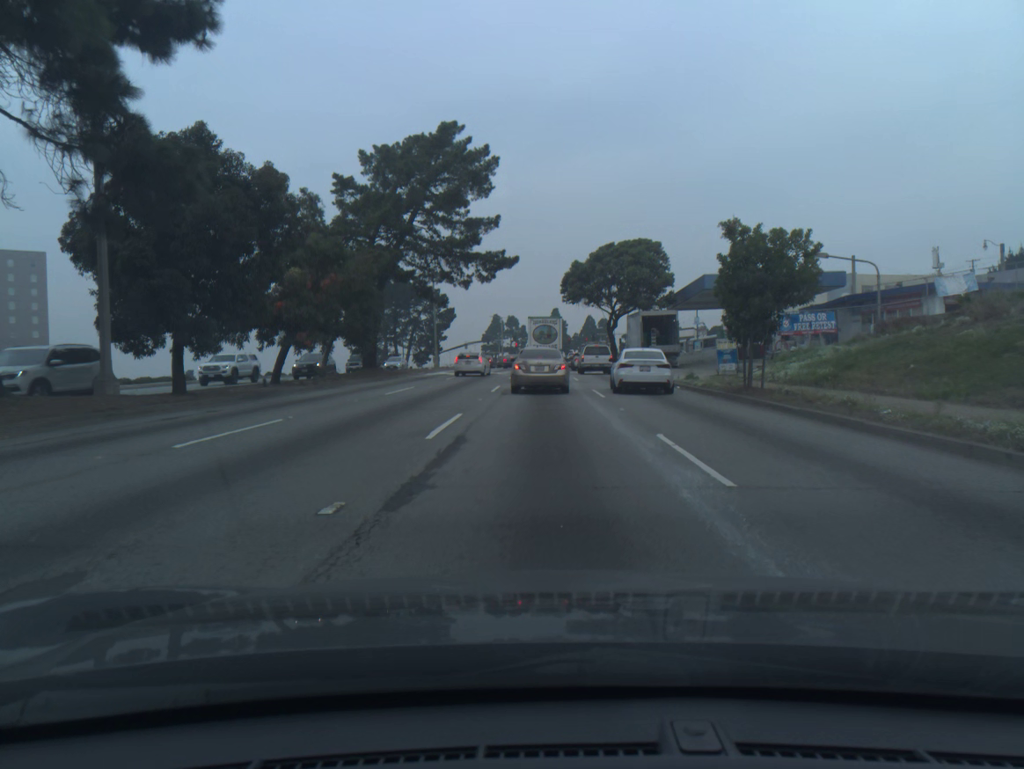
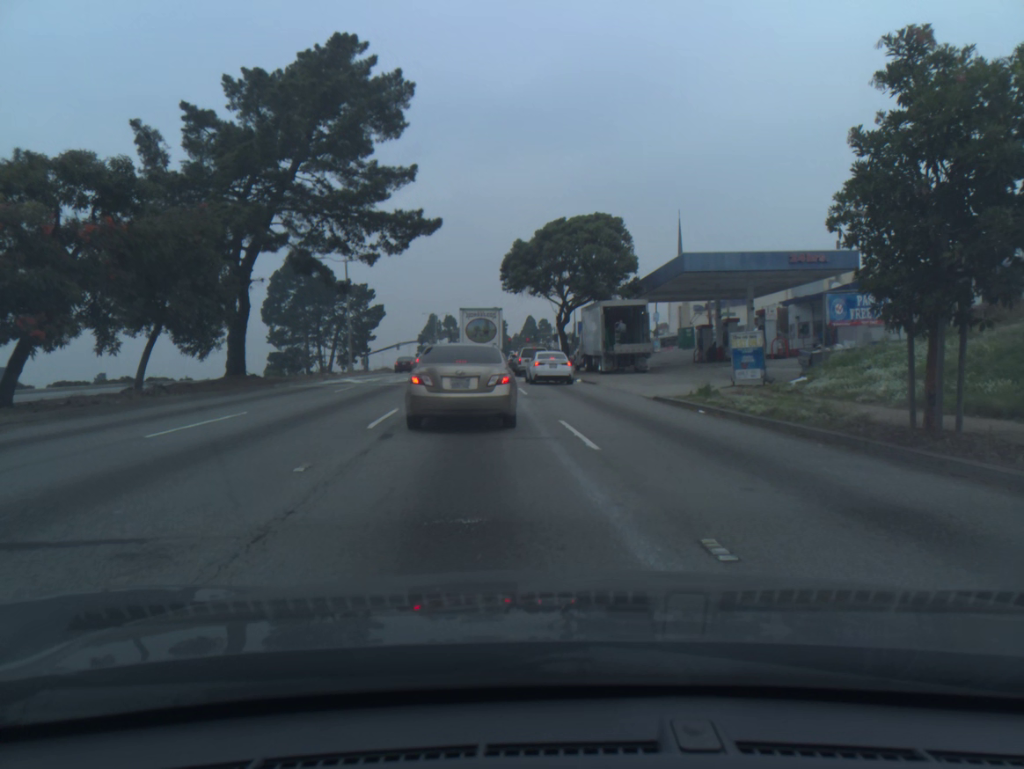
(+0.3, +12.2) m; +8°
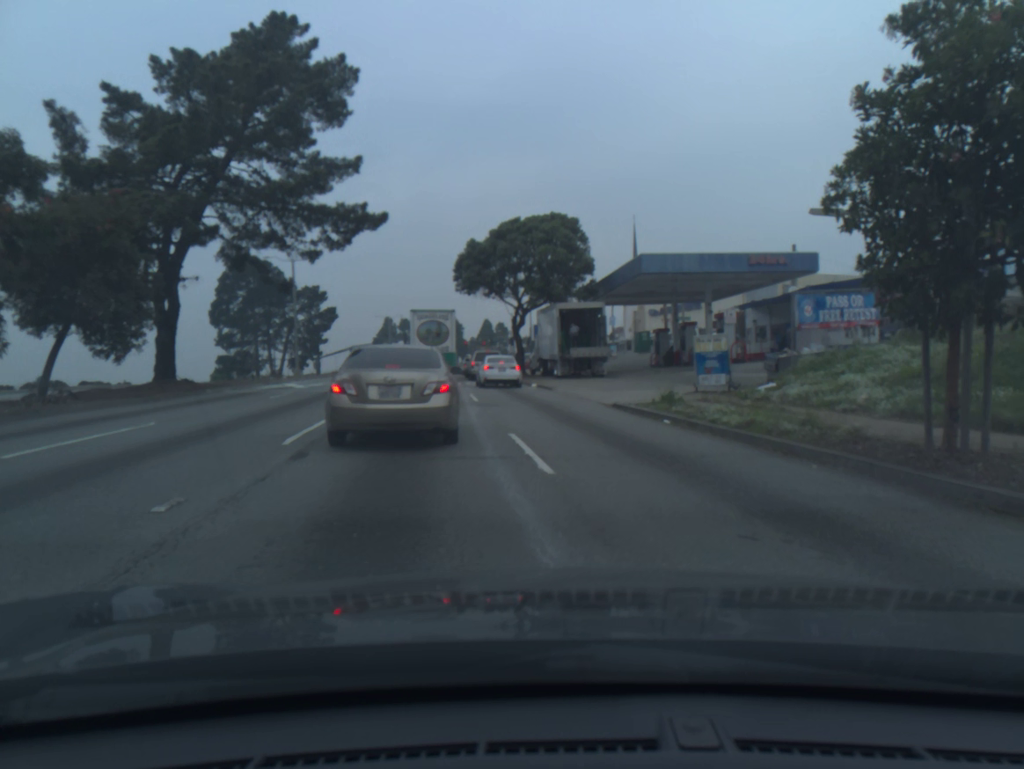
(0.0, +1.8) m; +3°
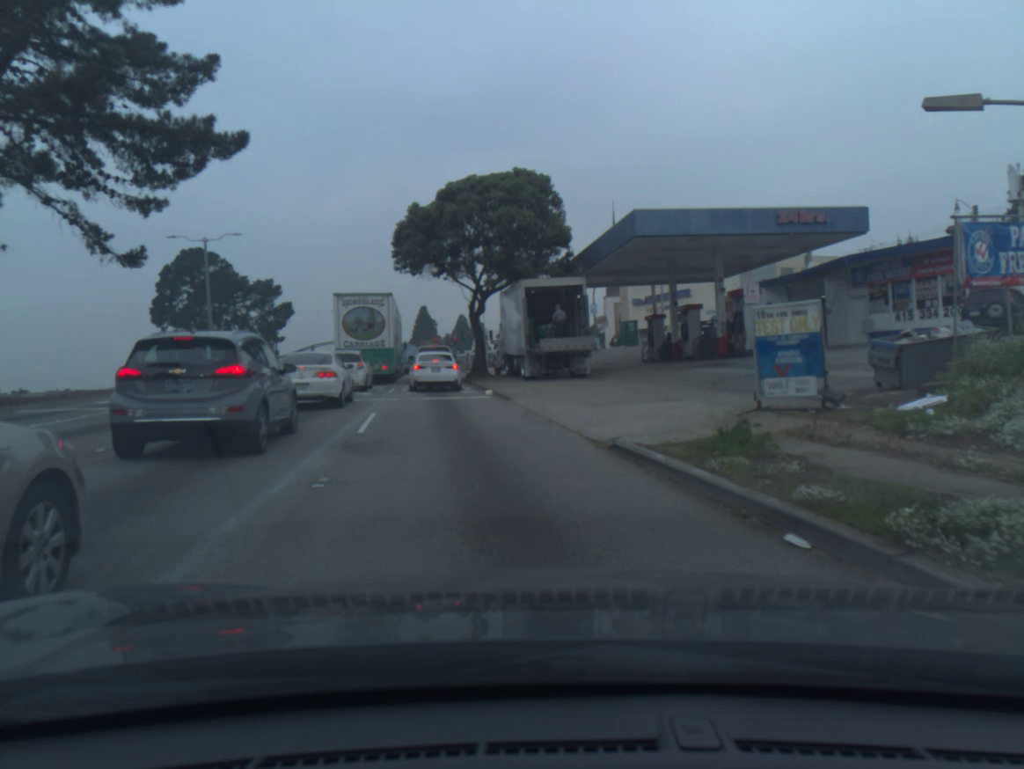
(+0.2, +10.0) m; -4°
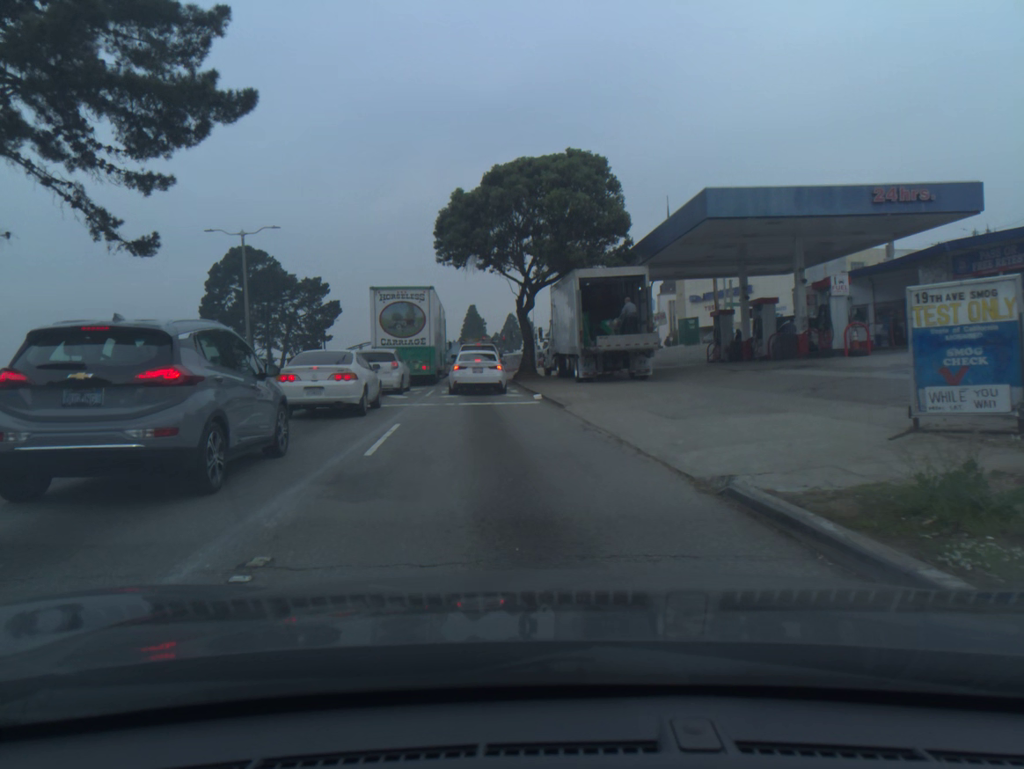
(-0.1, +3.2) m; -3°
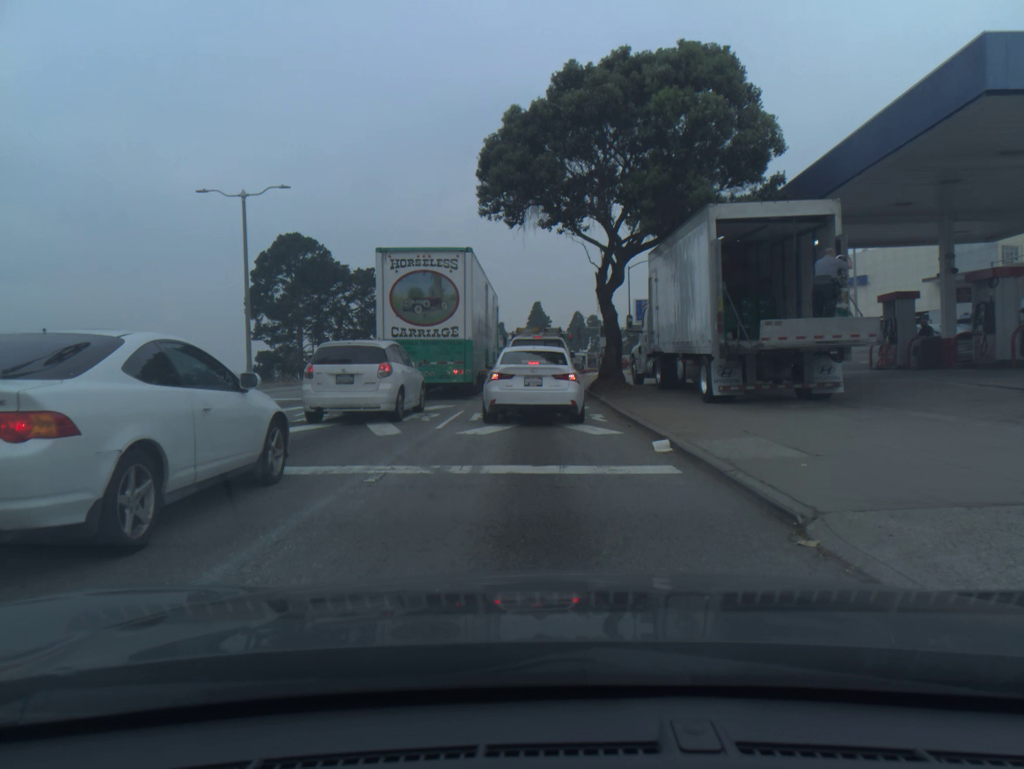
(-0.4, +11.6) m; -3°
